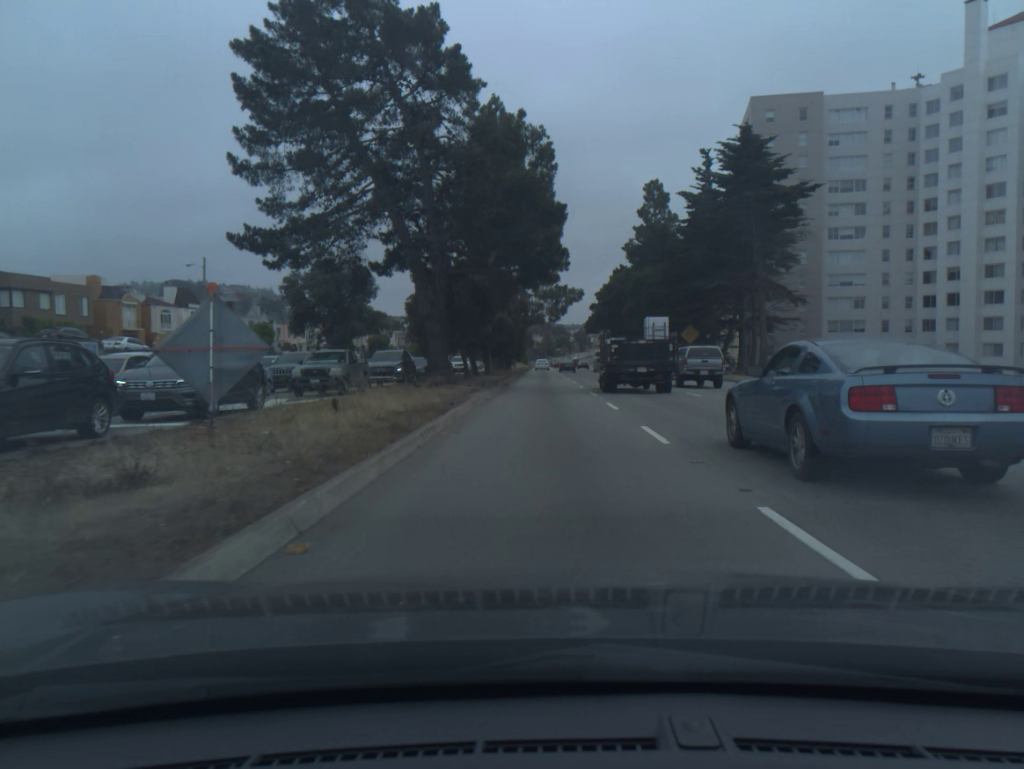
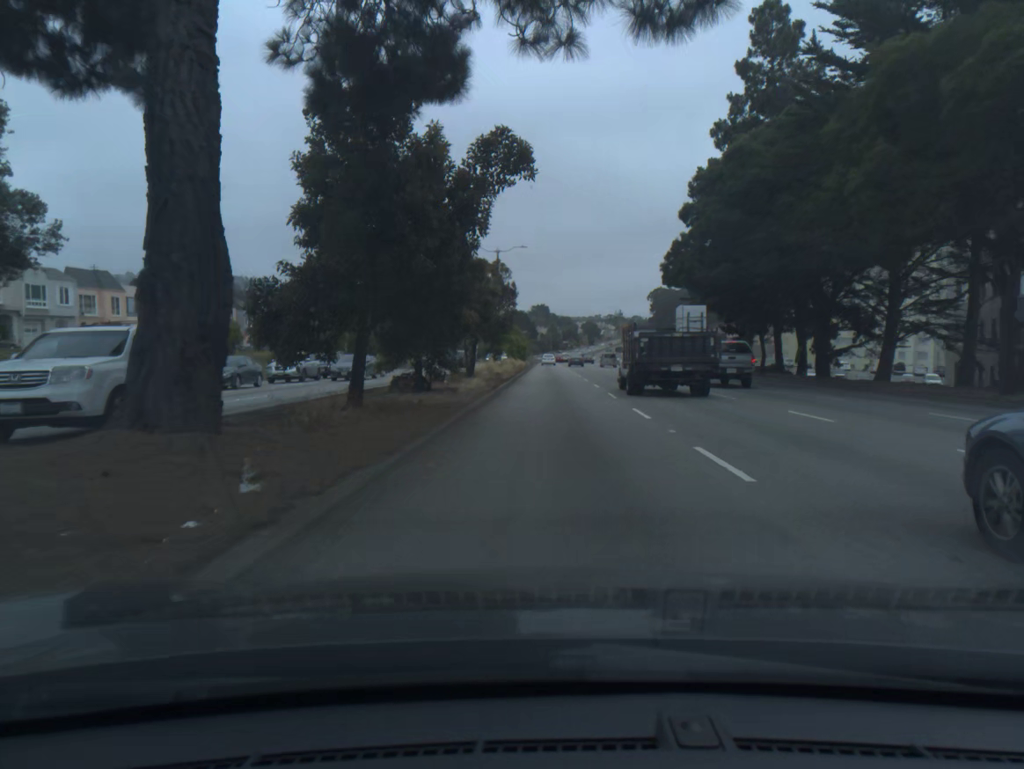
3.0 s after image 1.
(-0.4, +54.7) m; 0°
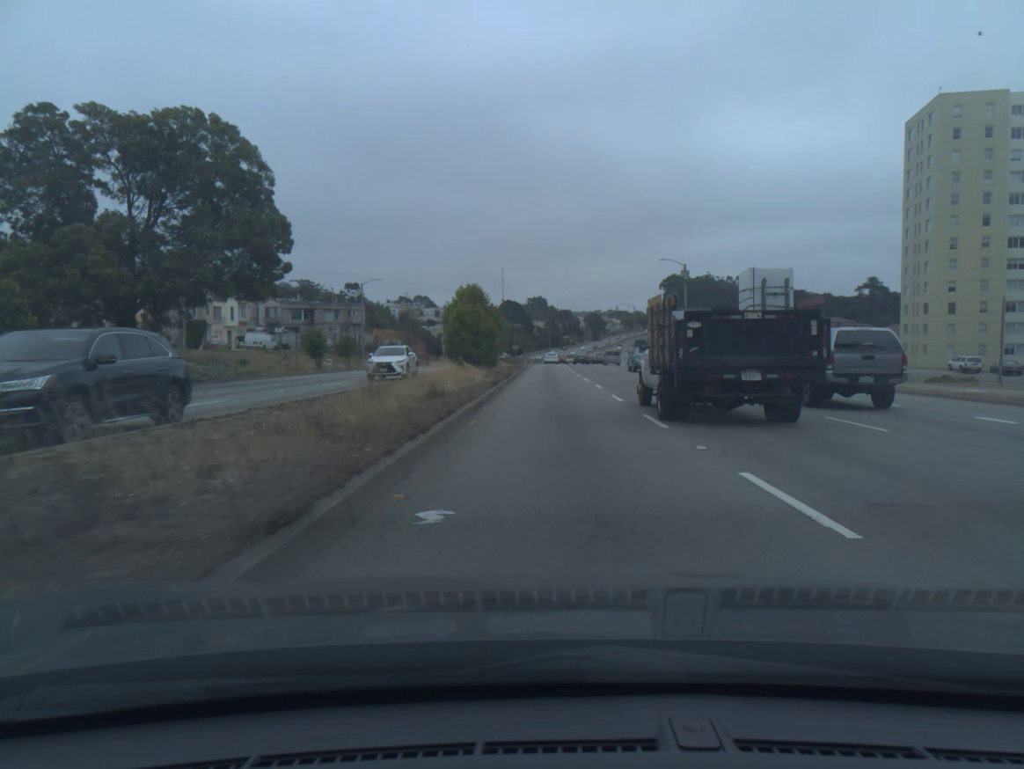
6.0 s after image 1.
(+0.4, +61.8) m; 0°
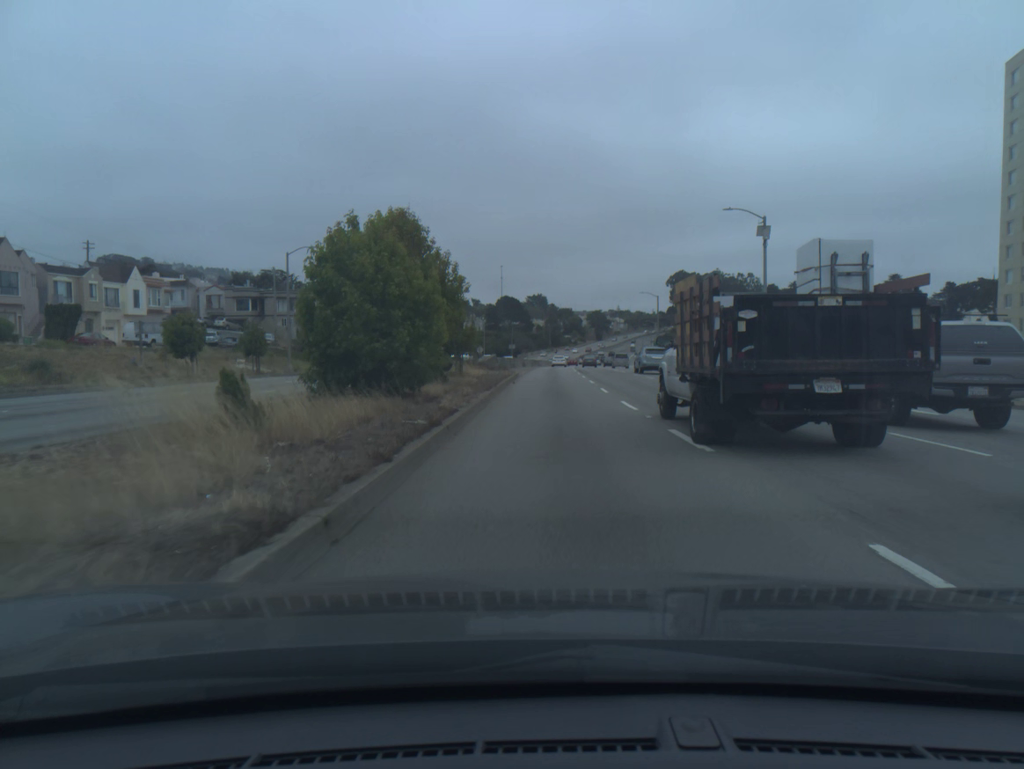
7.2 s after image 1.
(0.0, +25.2) m; 0°
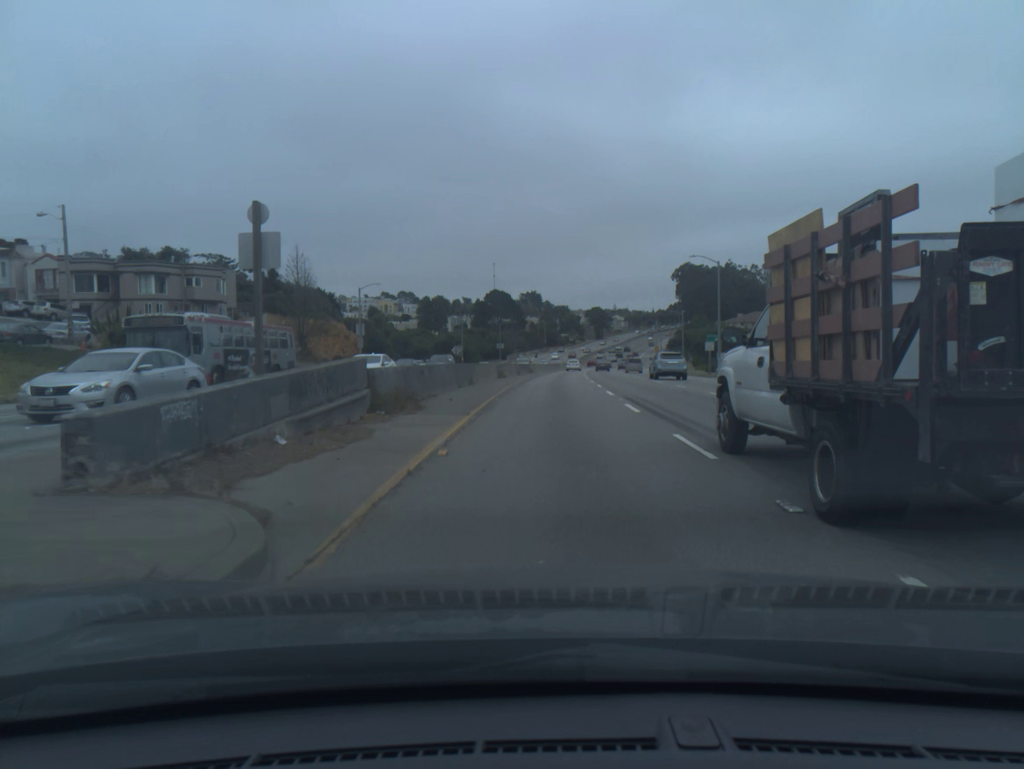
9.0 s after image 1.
(+0.2, +38.0) m; 0°
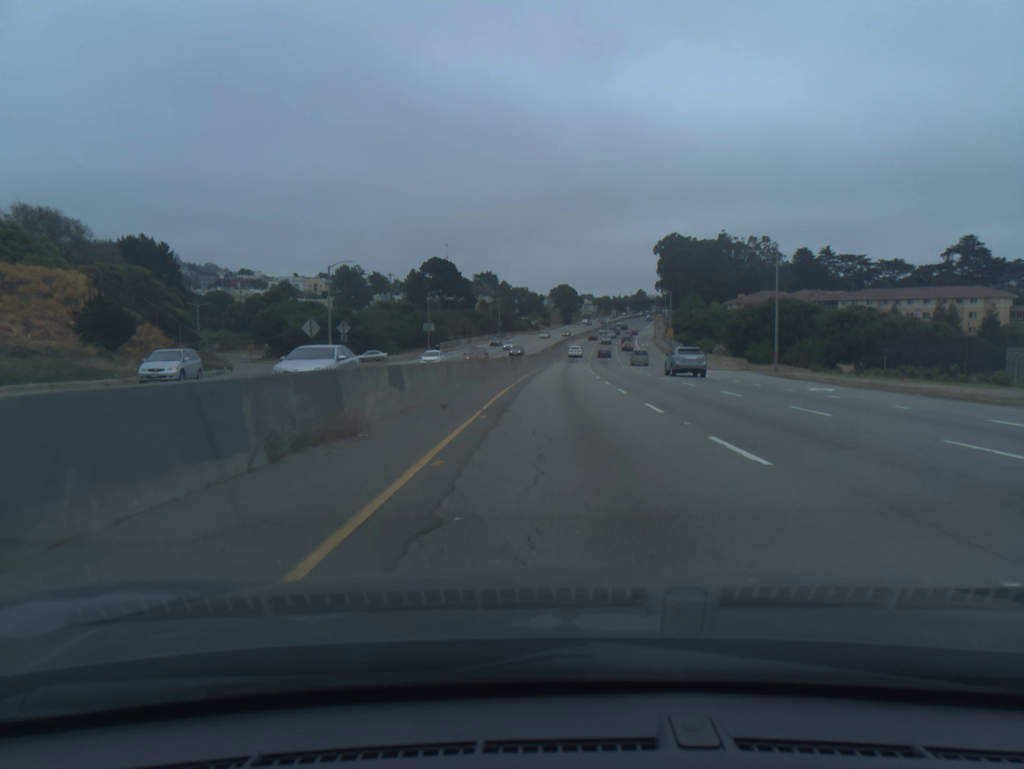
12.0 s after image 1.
(+1.1, +66.5) m; +3°
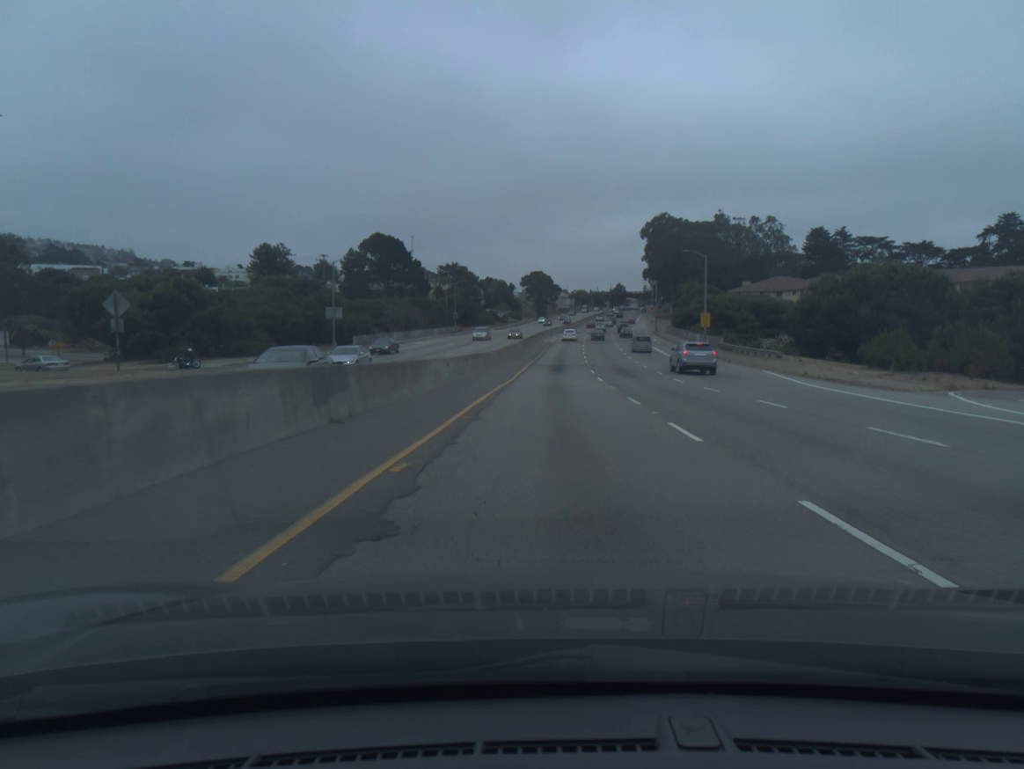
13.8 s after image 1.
(+0.9, +42.5) m; +2°
